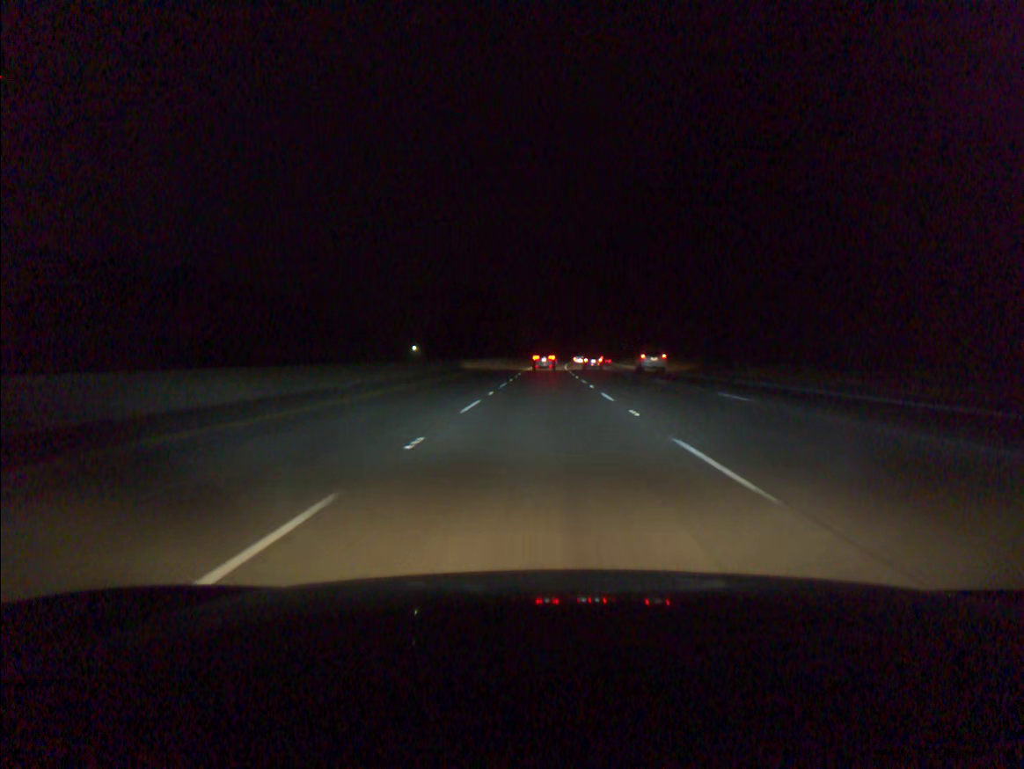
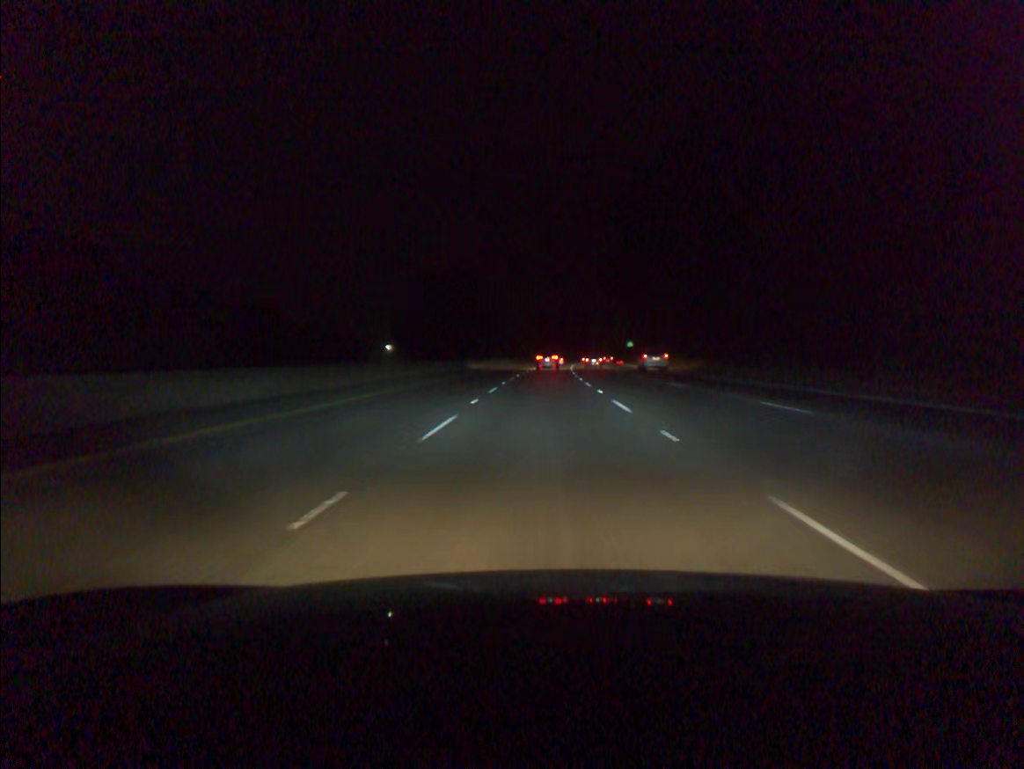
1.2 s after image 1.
(+0.1, +33.8) m; 0°
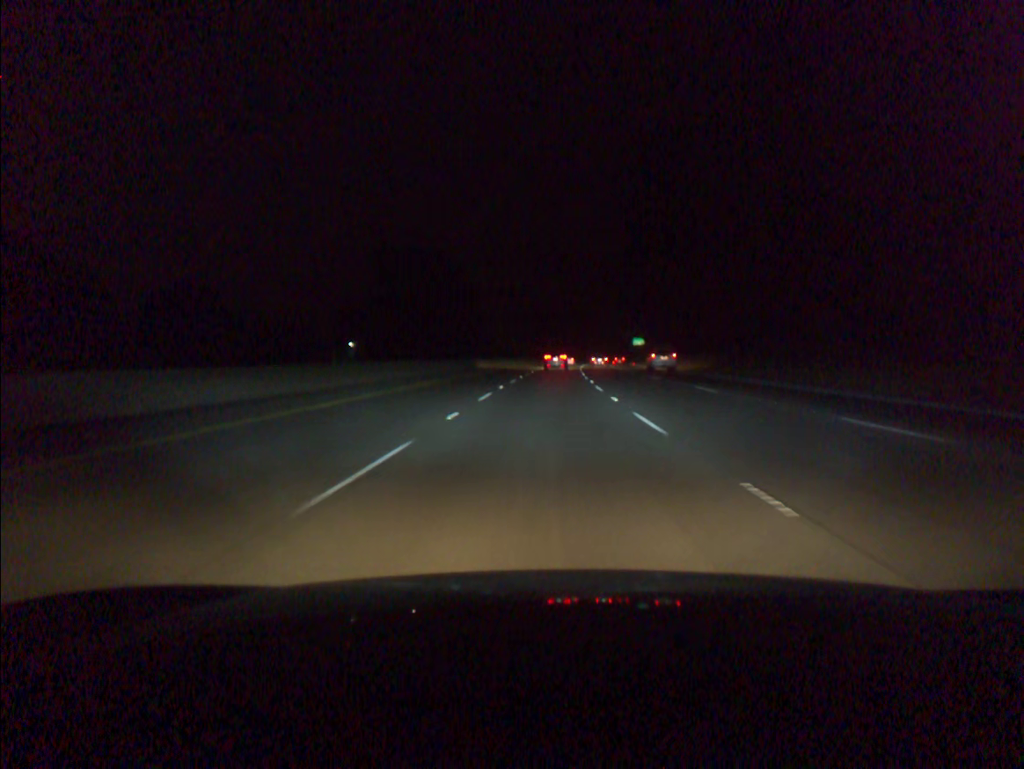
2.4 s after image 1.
(+0.1, +34.2) m; 0°
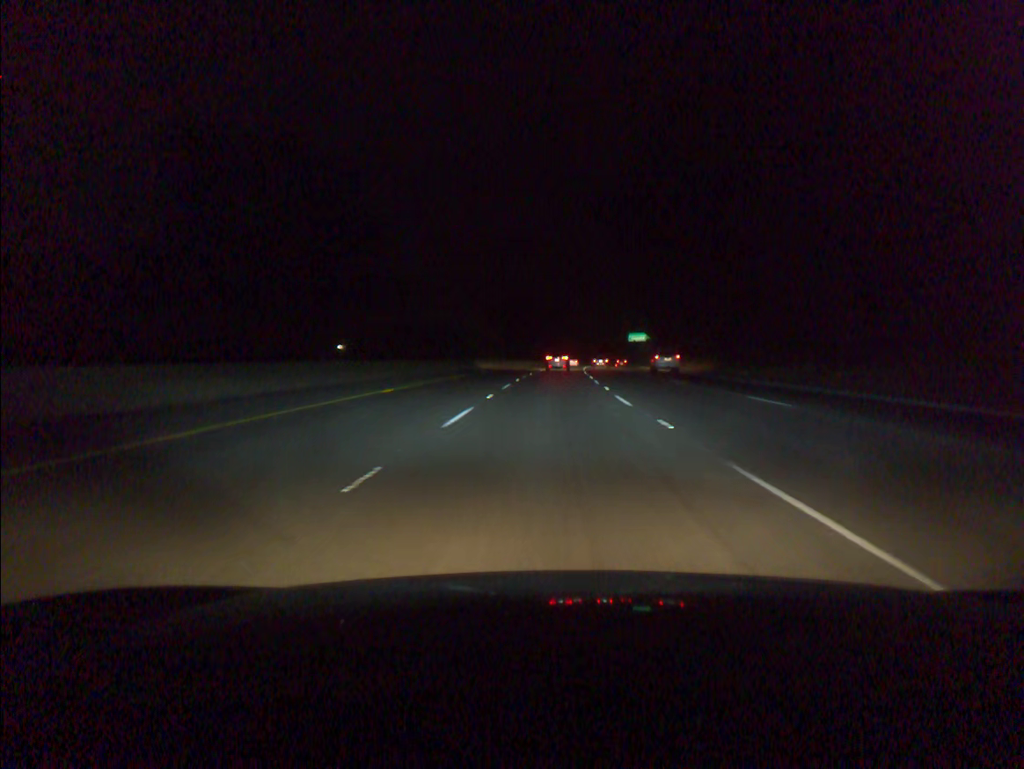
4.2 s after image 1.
(+0.7, +51.5) m; +2°
